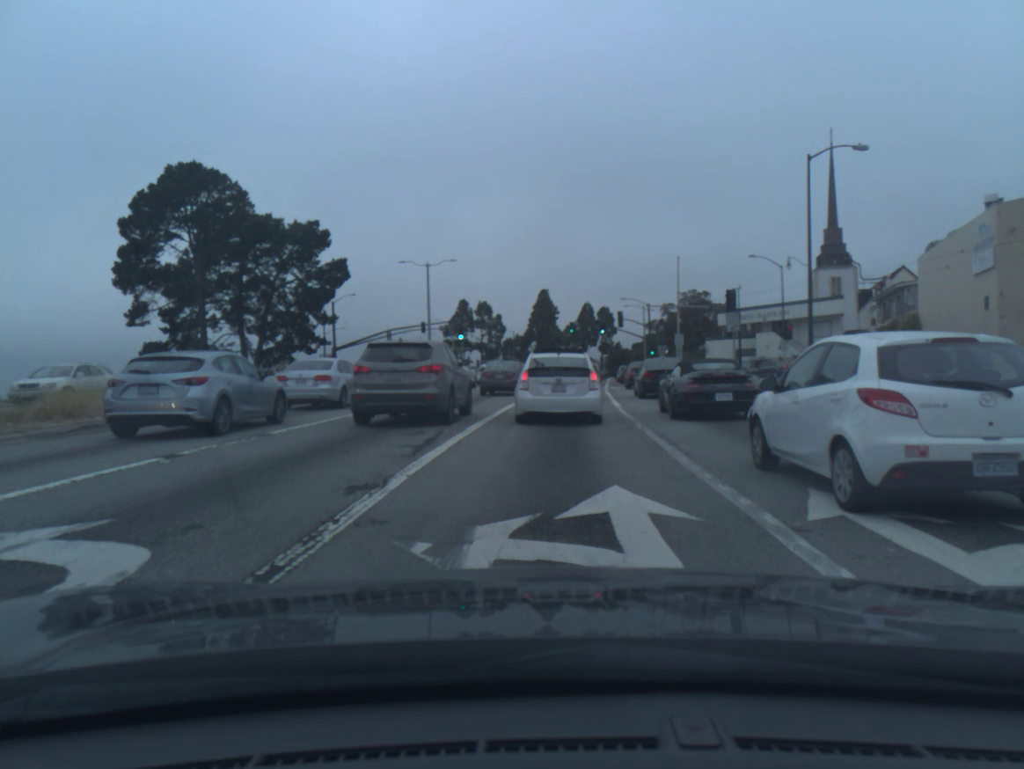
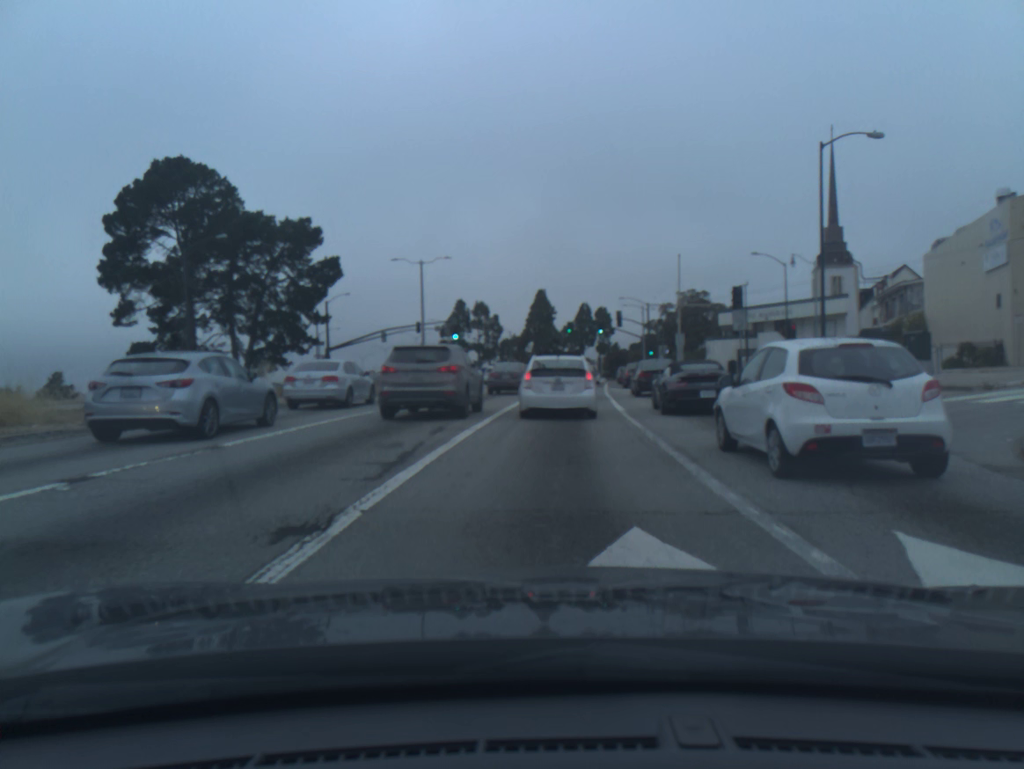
(0.0, +1.8) m; 0°
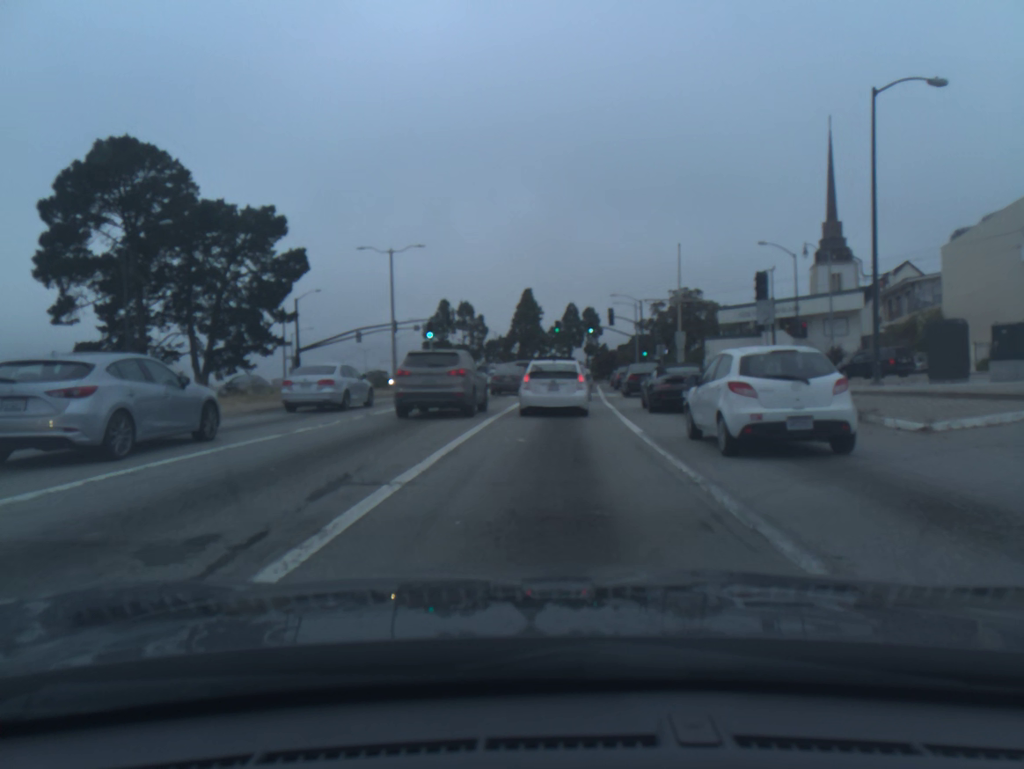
(+0.1, +6.2) m; +1°
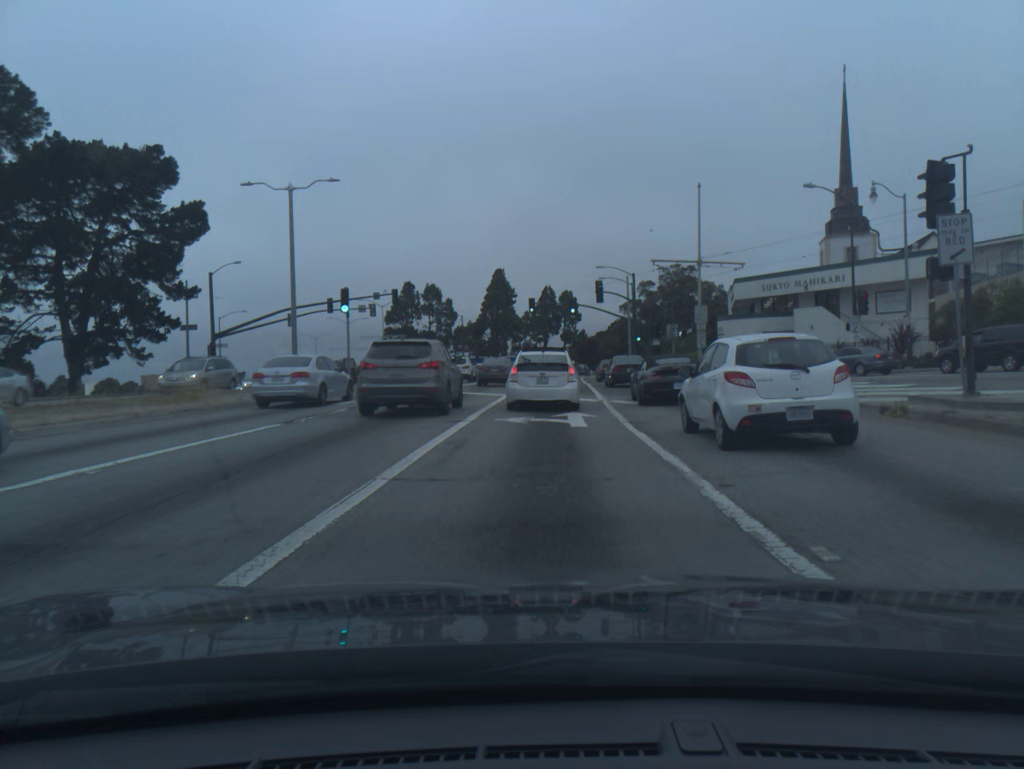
(+0.3, +14.8) m; +2°
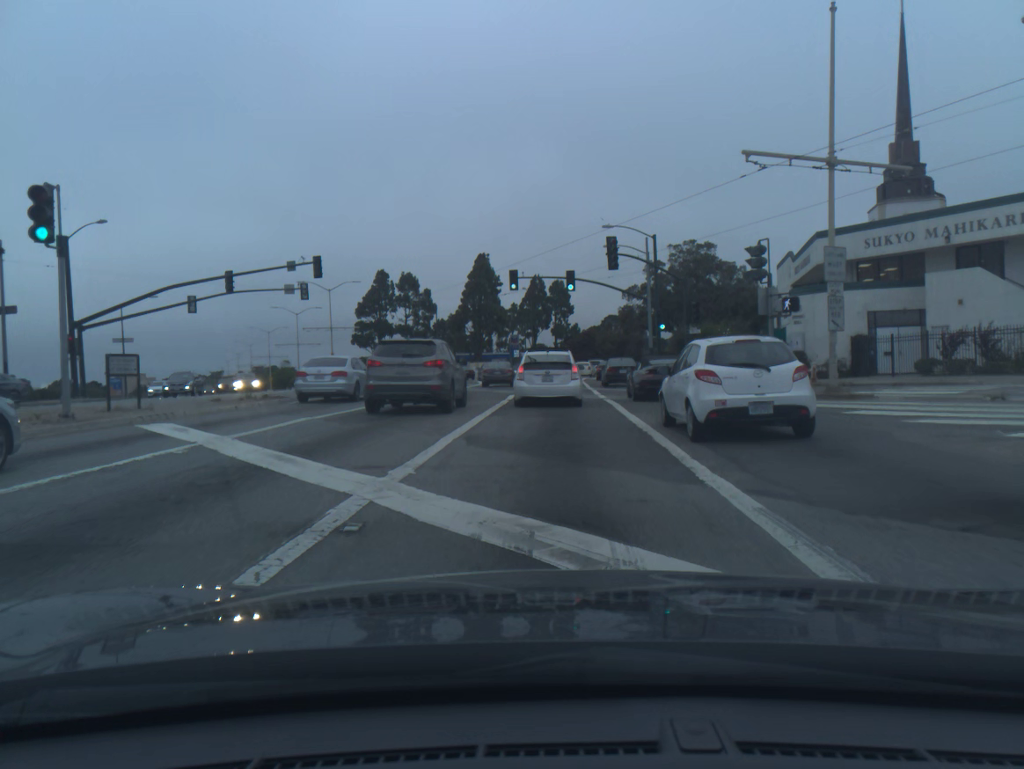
(+0.1, +20.1) m; 0°
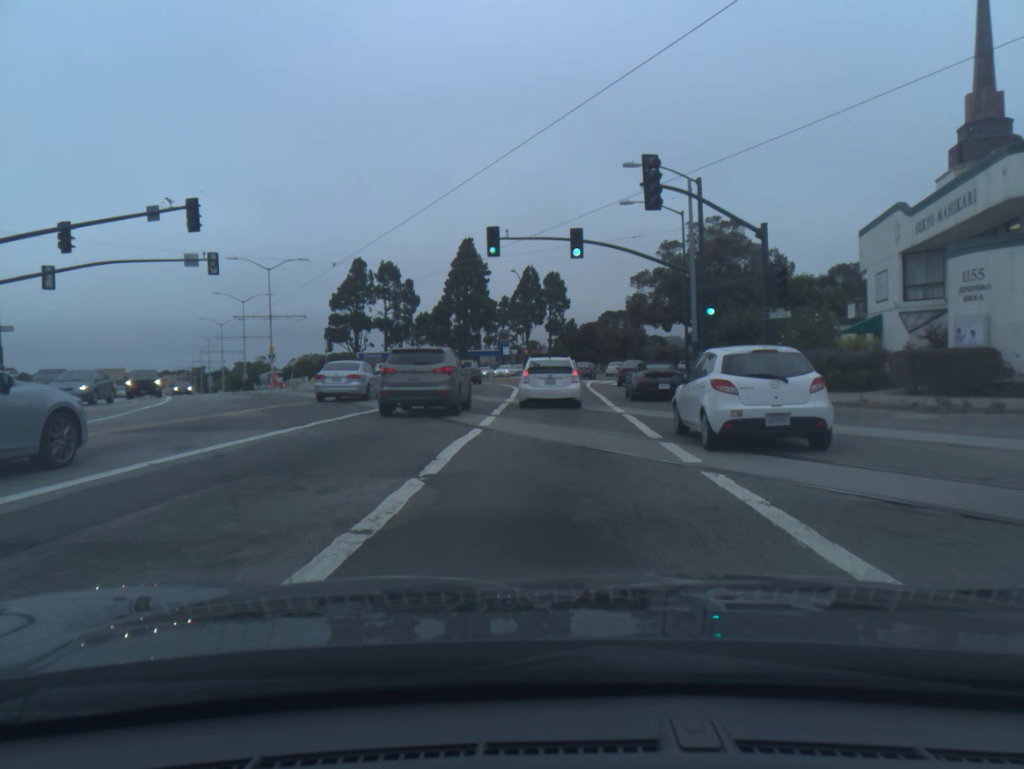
(+0.1, +16.1) m; +1°
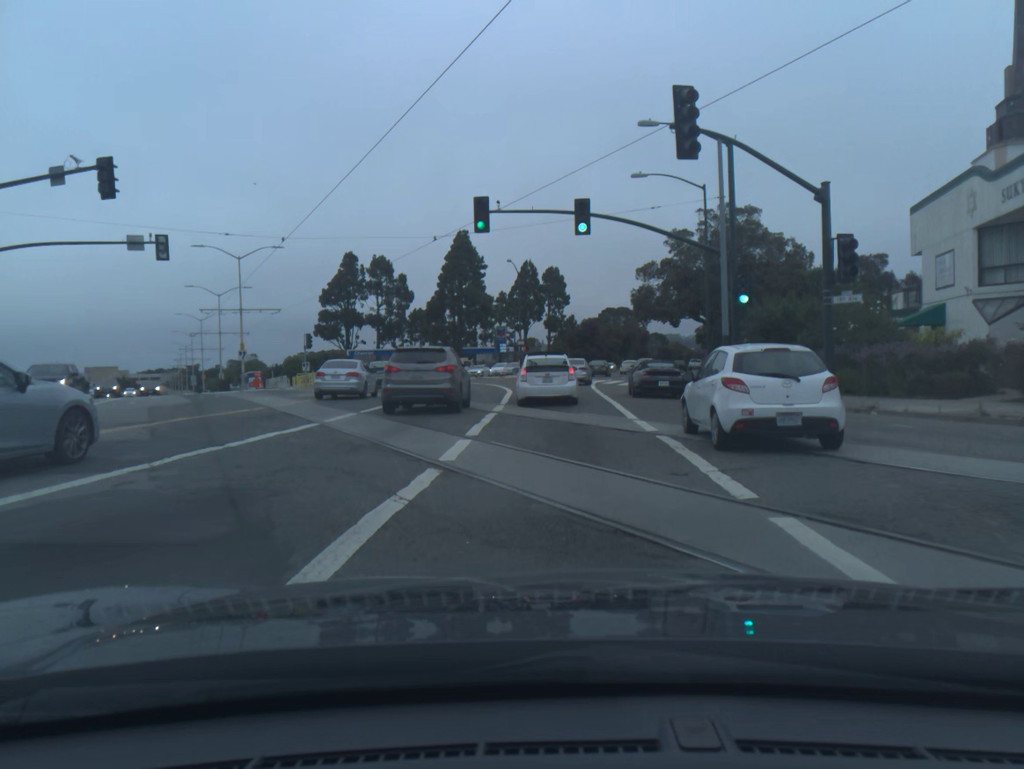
(0.0, +5.9) m; -1°
